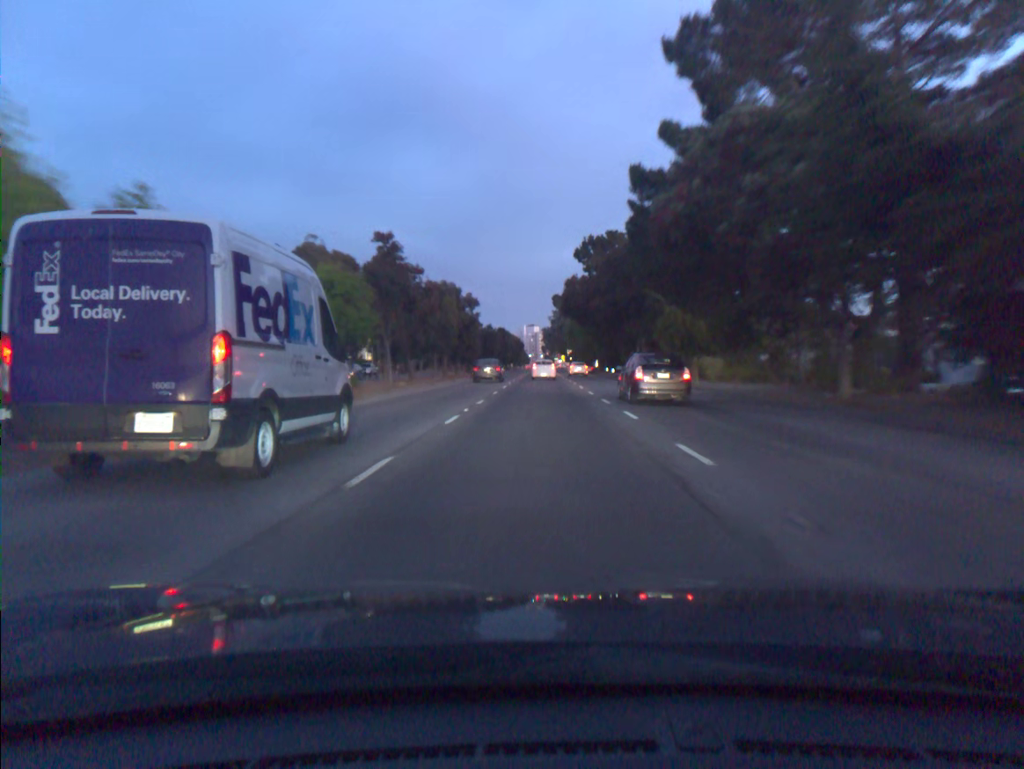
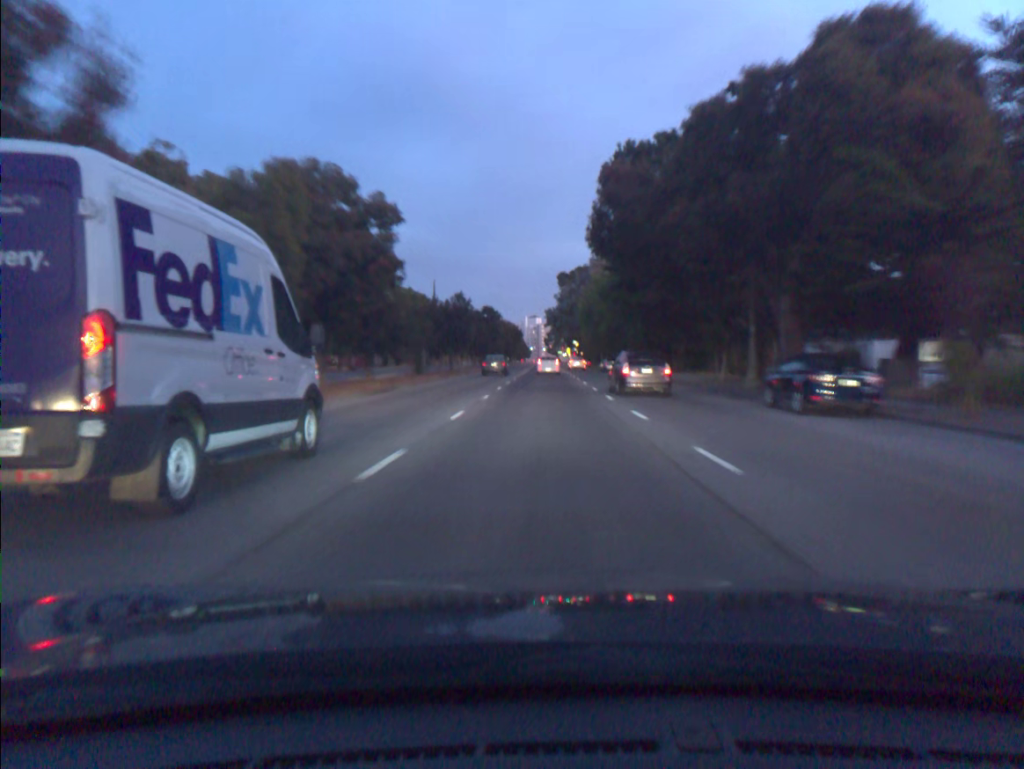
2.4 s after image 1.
(-0.1, +35.9) m; 0°
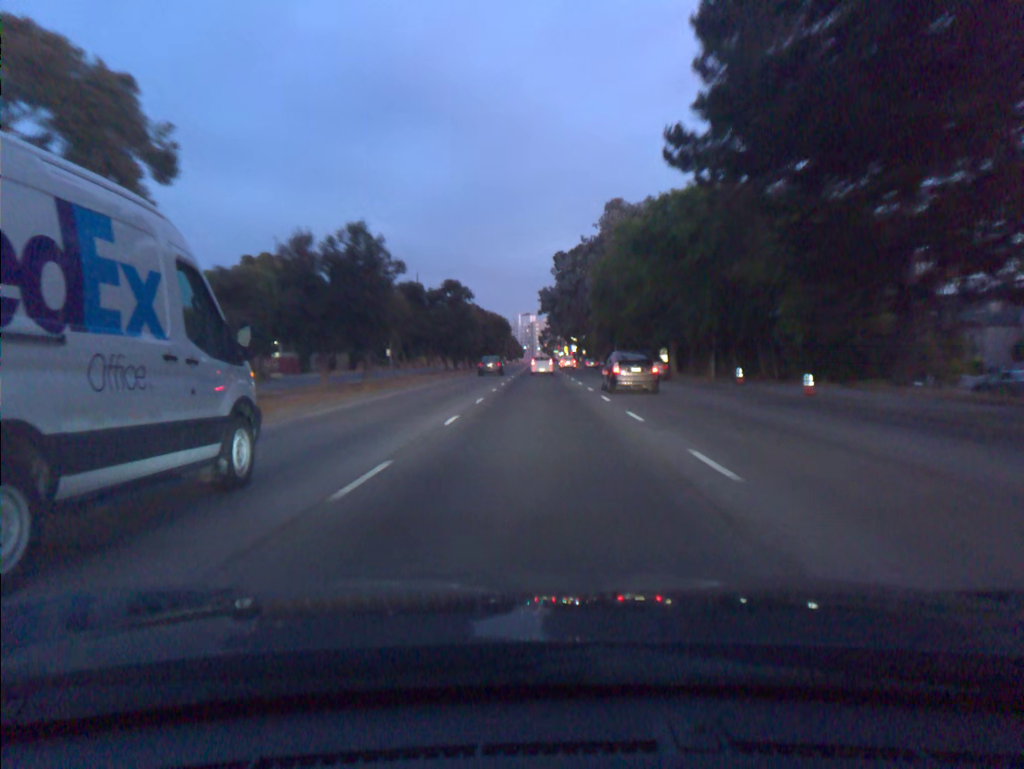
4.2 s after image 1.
(+0.1, +29.3) m; 0°
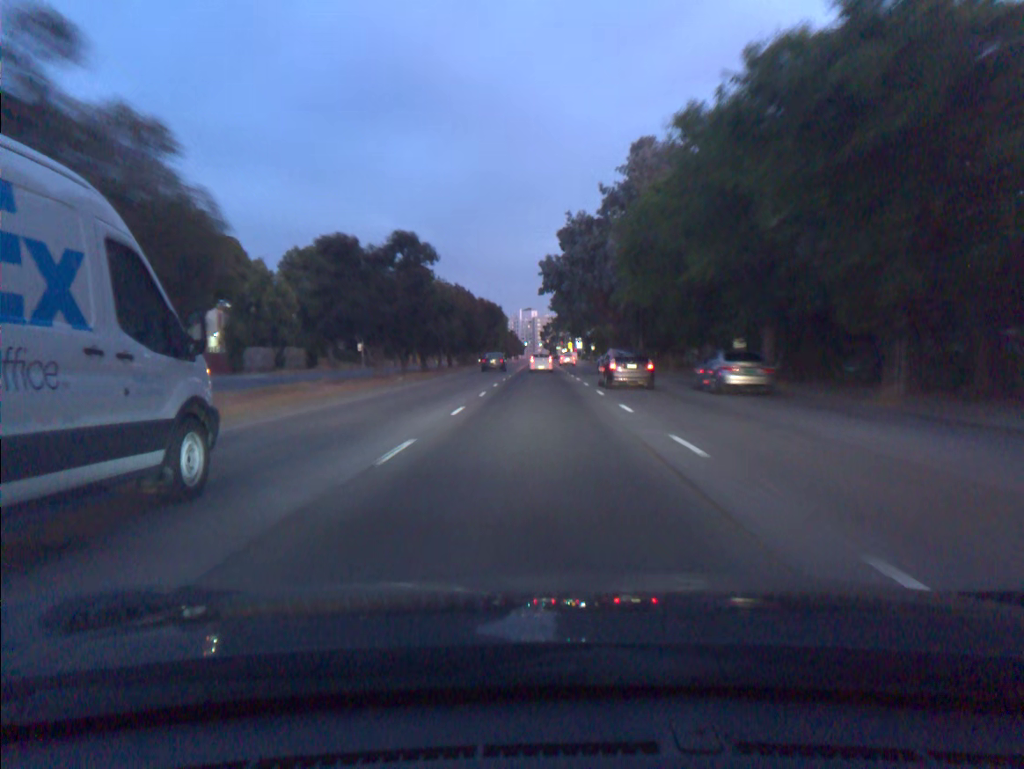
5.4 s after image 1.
(0.0, +20.3) m; 0°
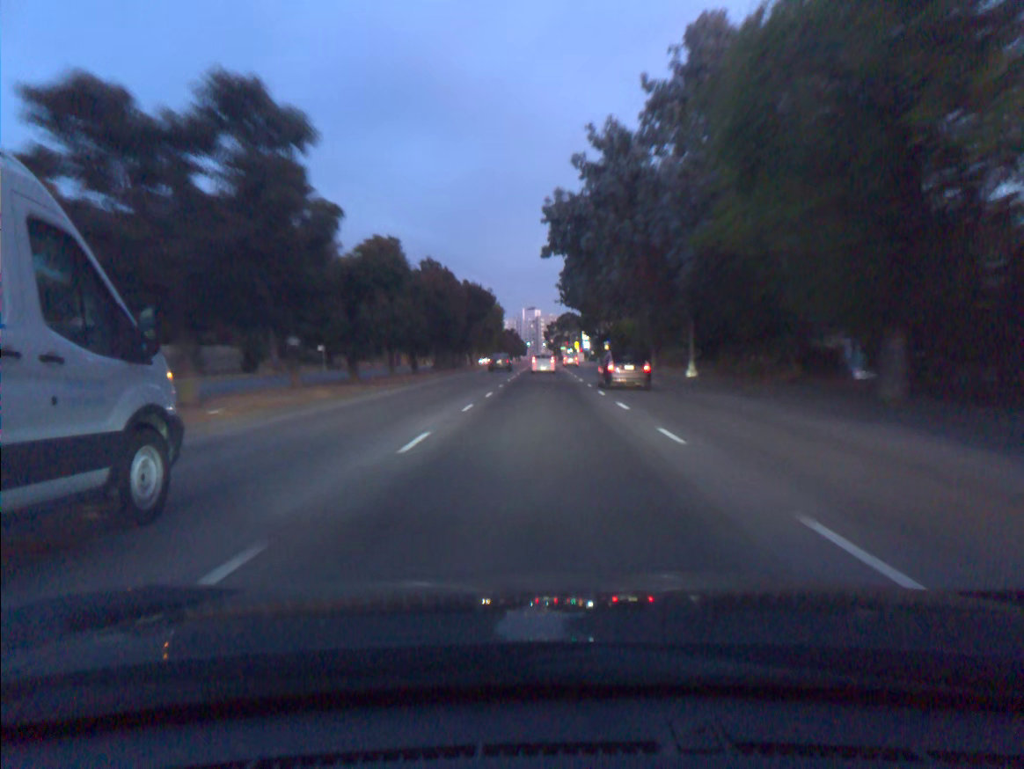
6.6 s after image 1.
(-0.1, +20.6) m; 0°
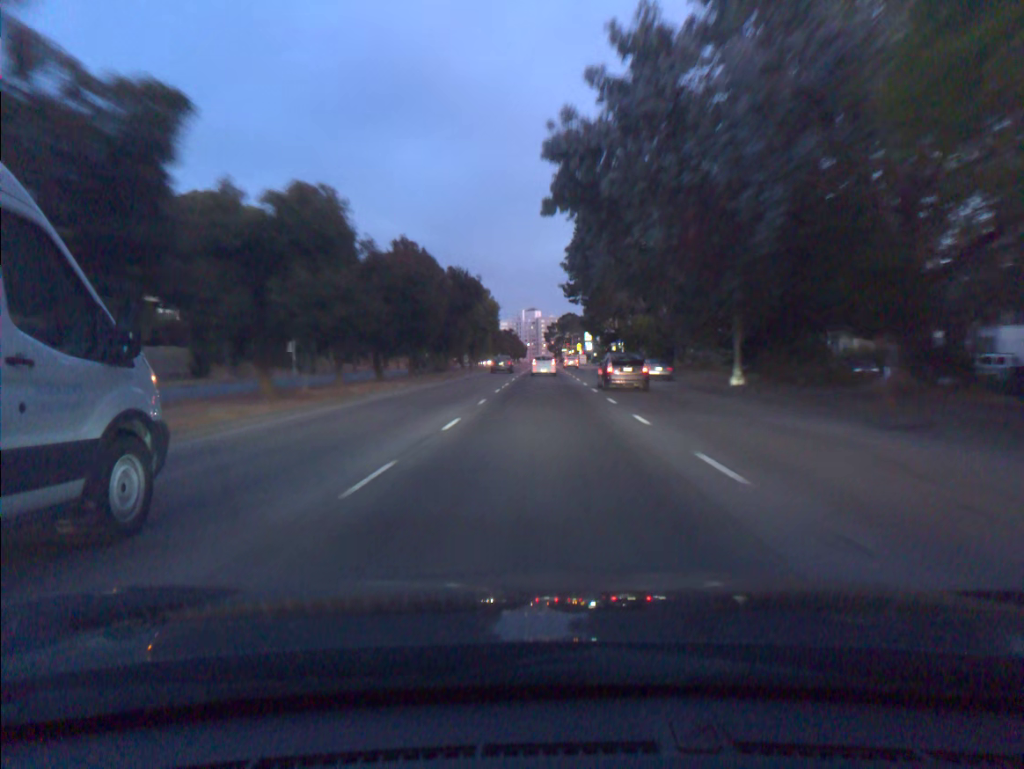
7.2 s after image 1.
(0.0, +10.3) m; 0°
